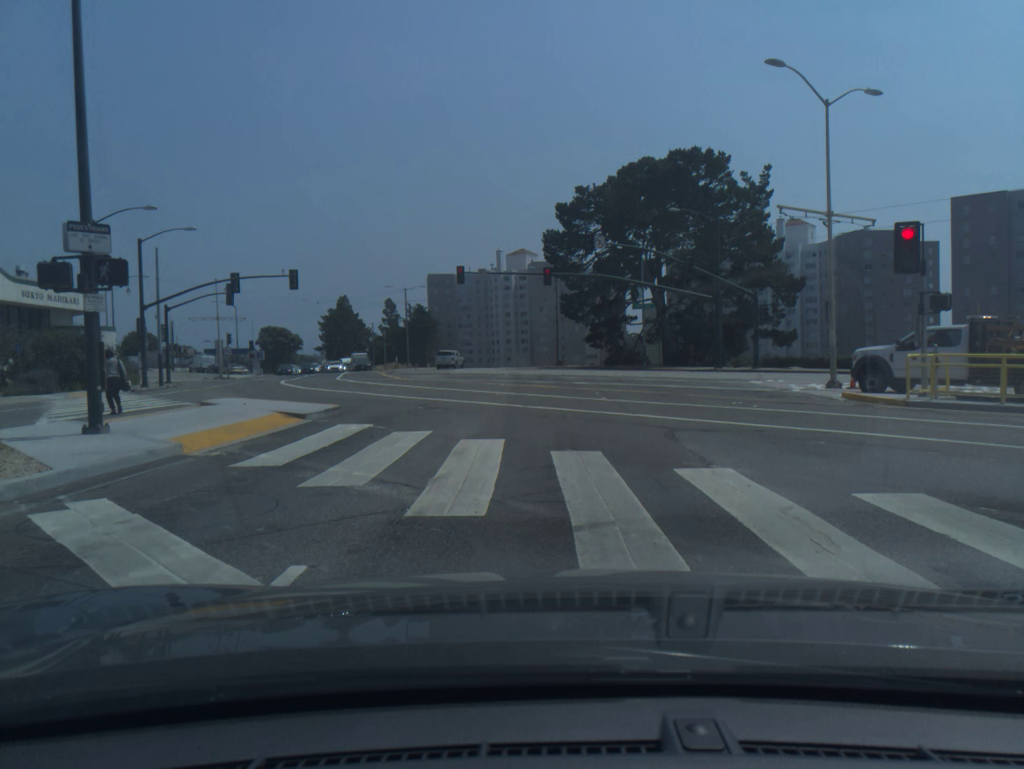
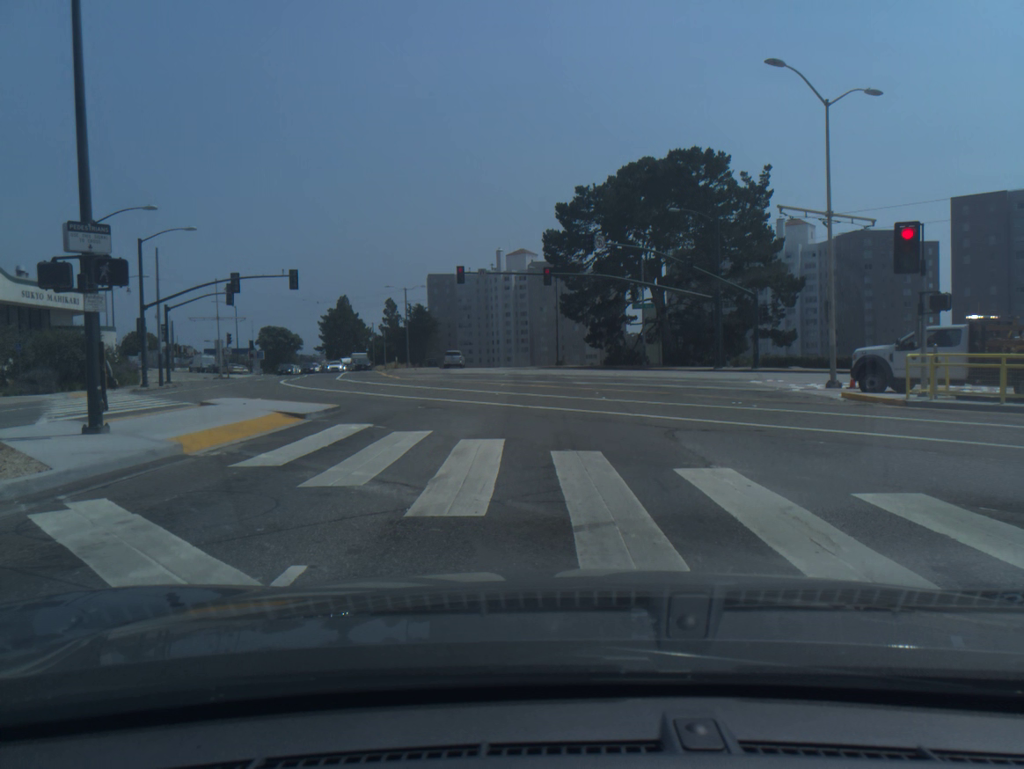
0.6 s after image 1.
(0.0, 0.0) m; 0°
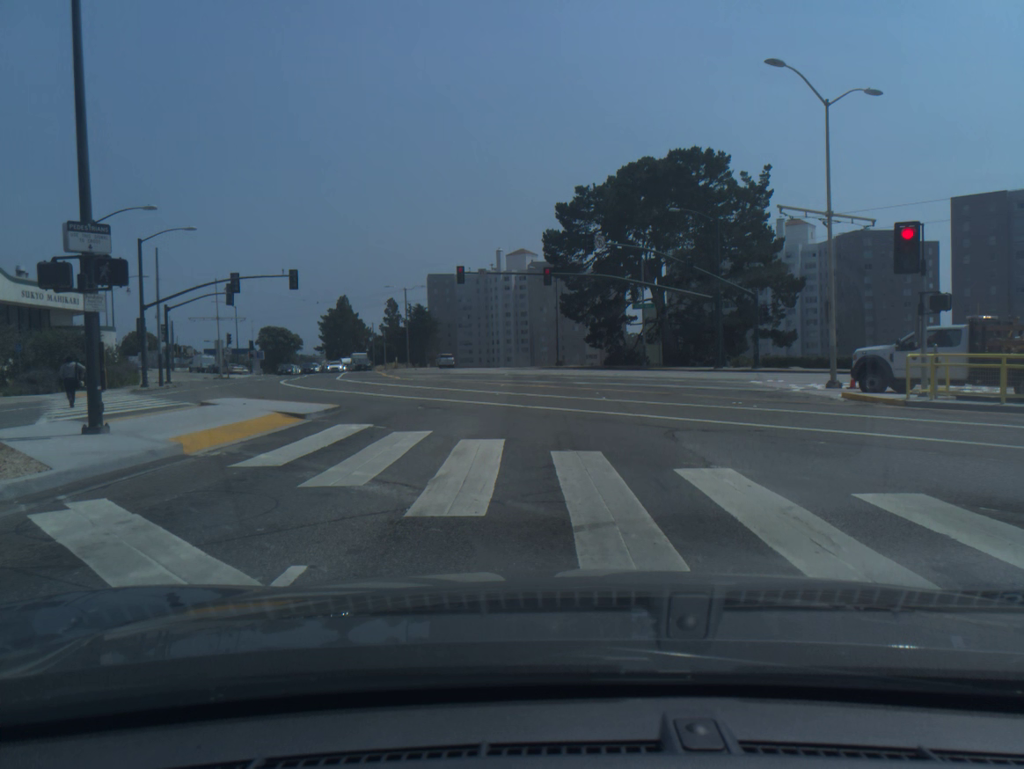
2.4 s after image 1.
(0.0, 0.0) m; 0°
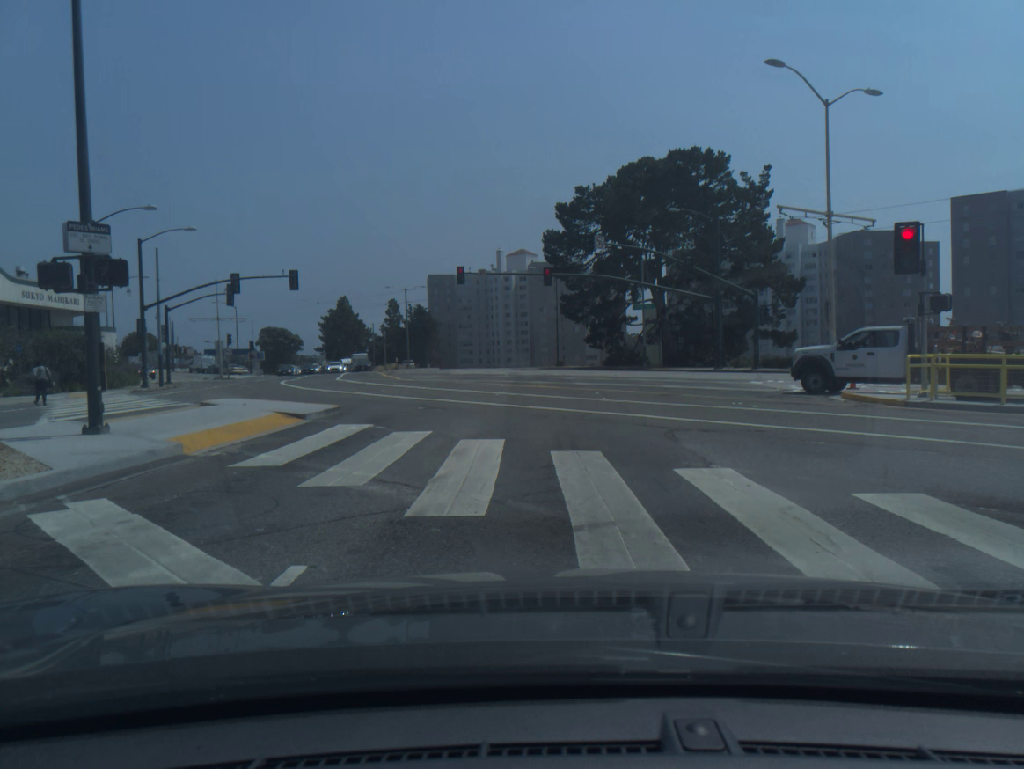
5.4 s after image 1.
(0.0, 0.0) m; 0°
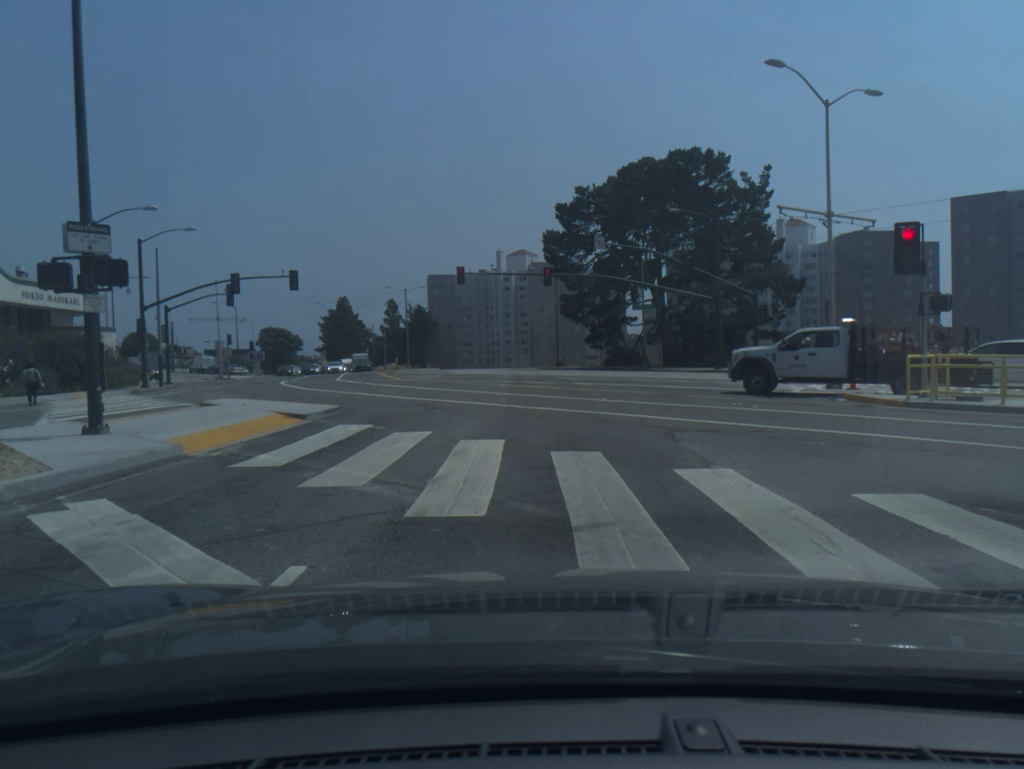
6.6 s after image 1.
(0.0, 0.0) m; 0°
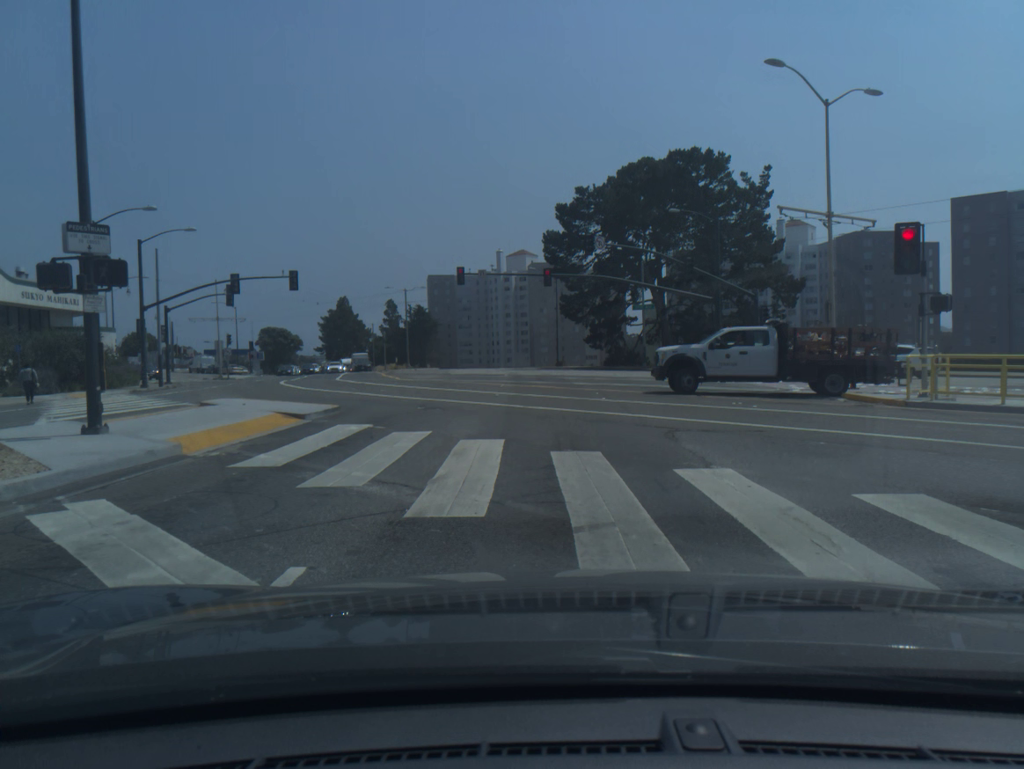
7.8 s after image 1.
(0.0, 0.0) m; 0°
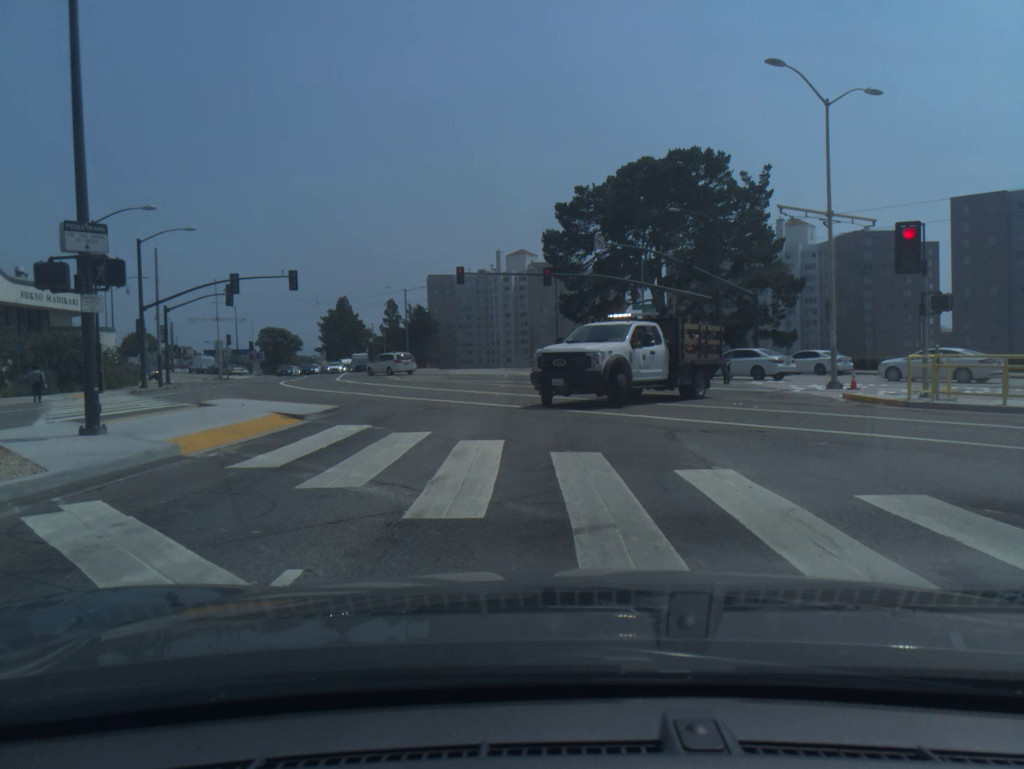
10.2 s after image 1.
(0.0, 0.0) m; 0°
